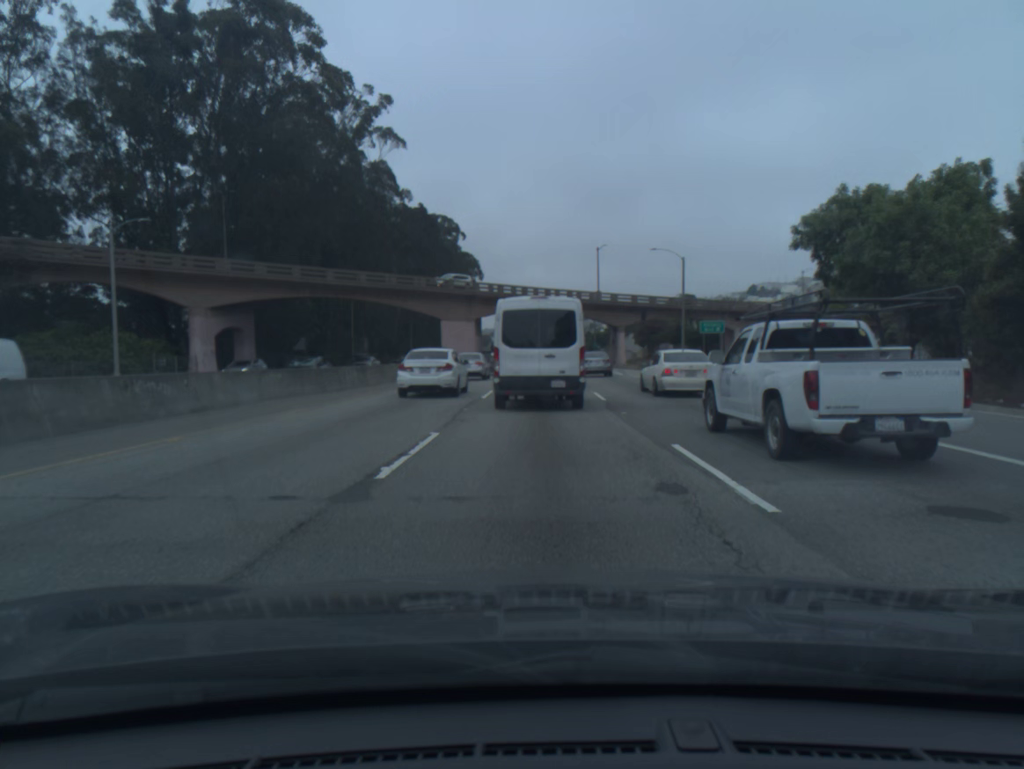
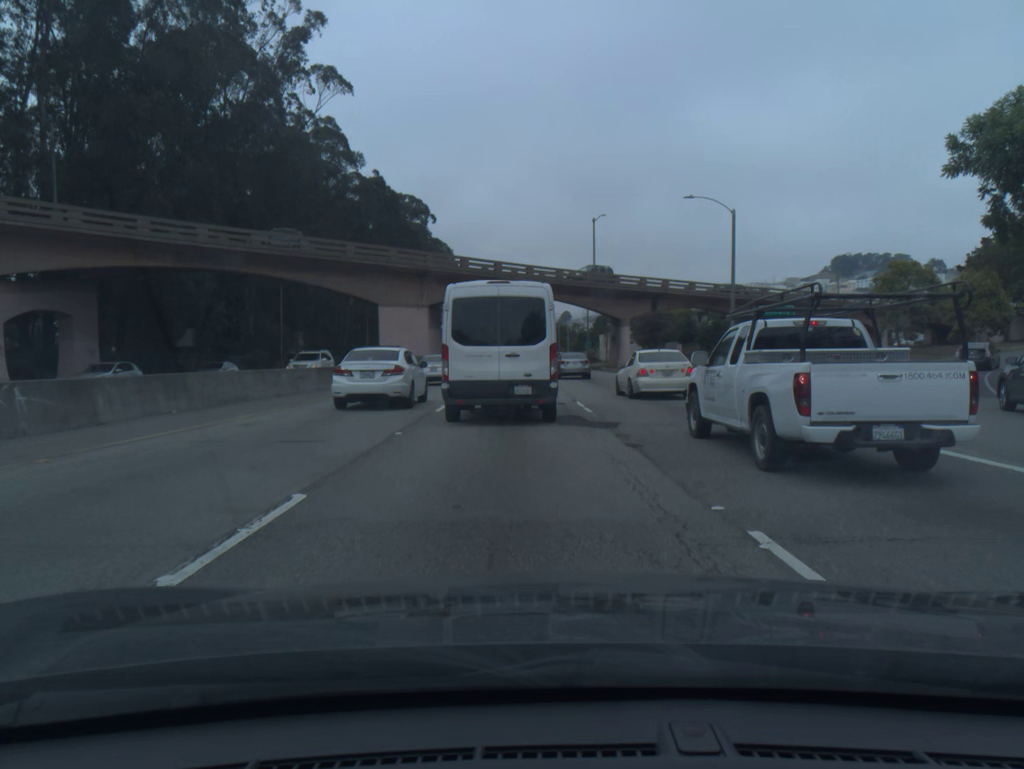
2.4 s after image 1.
(+0.1, +19.9) m; +1°
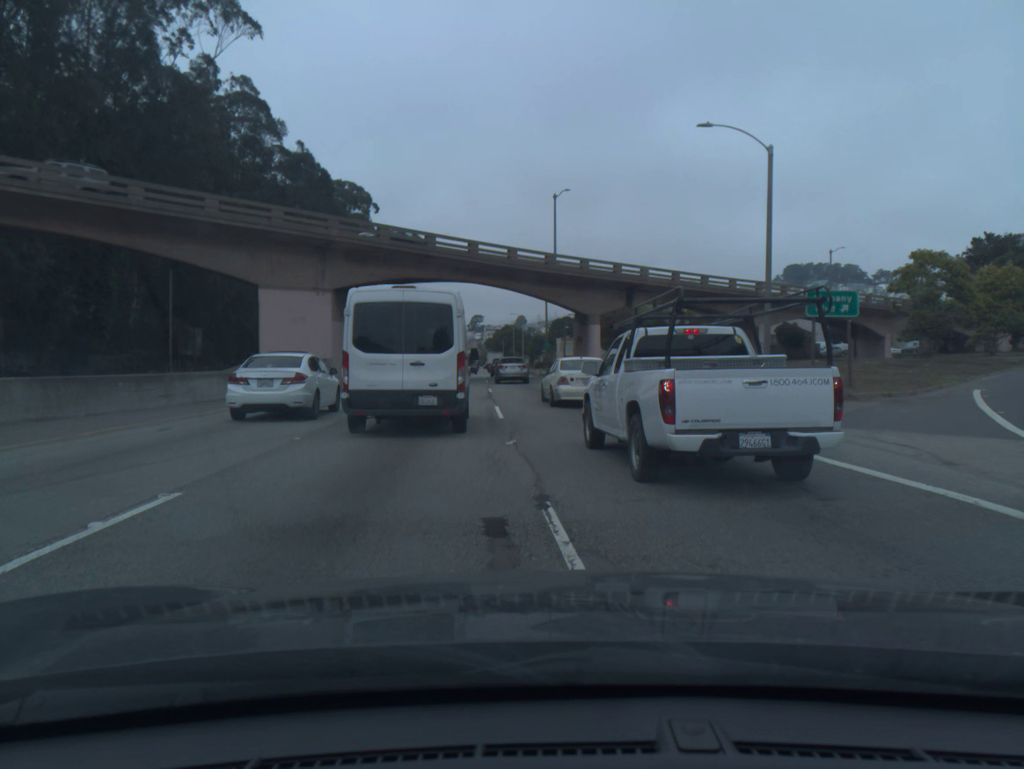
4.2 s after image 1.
(+0.5, +14.3) m; +3°
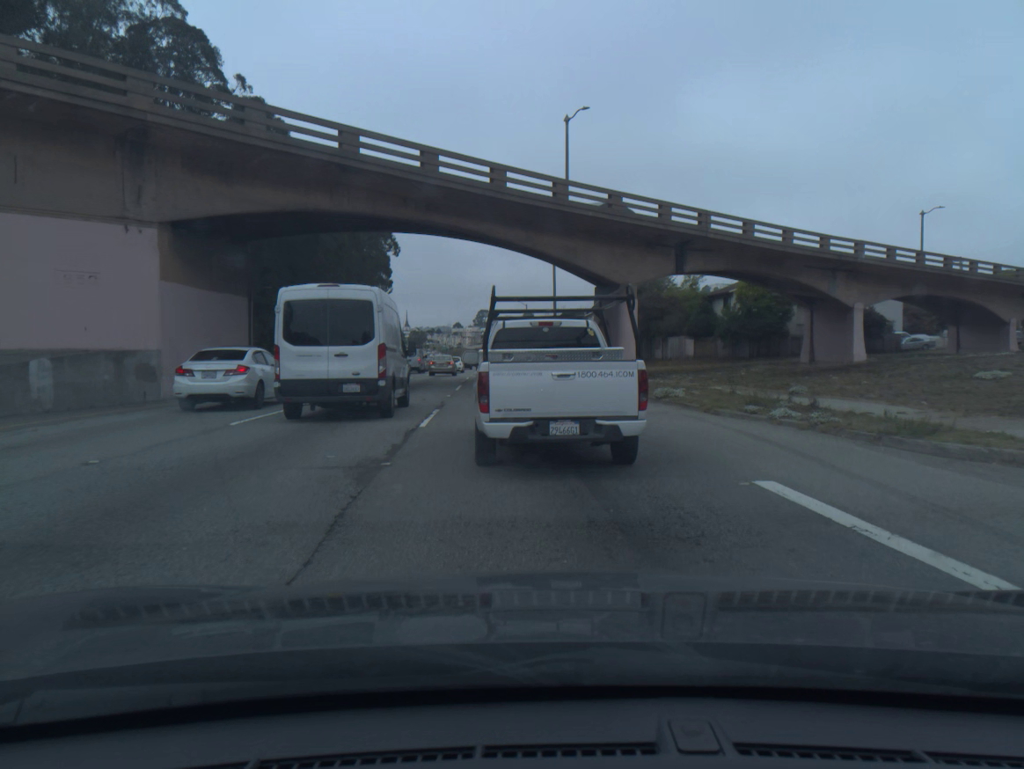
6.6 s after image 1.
(+0.2, +18.3) m; -1°
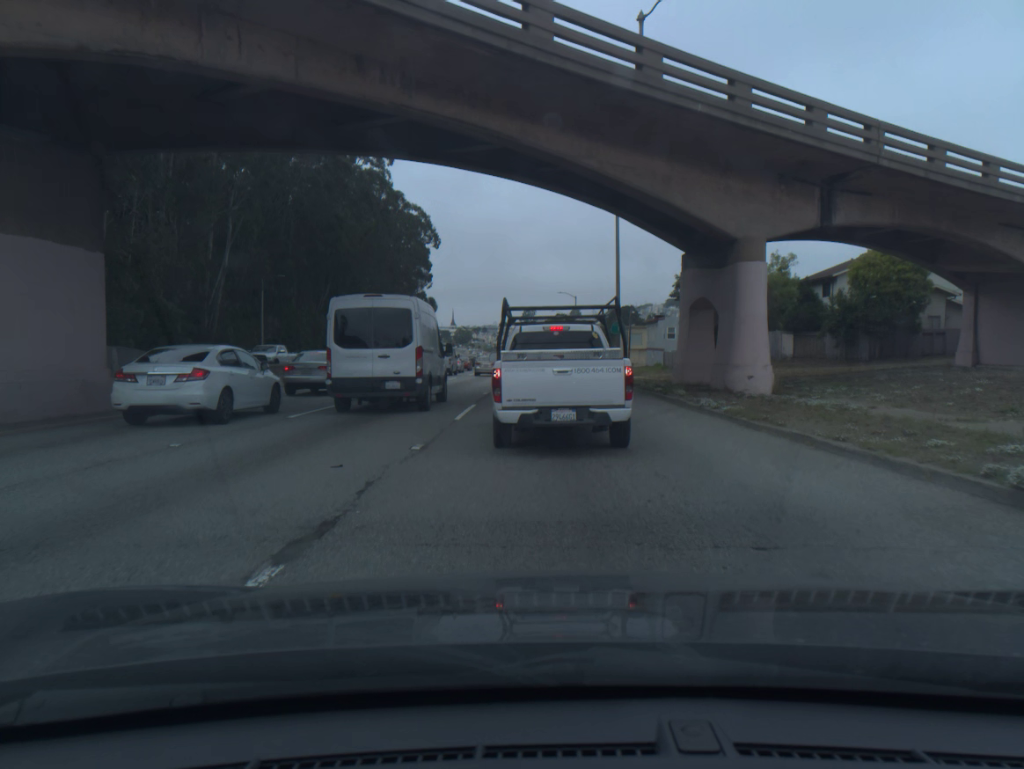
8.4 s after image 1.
(-0.4, +13.1) m; -3°
